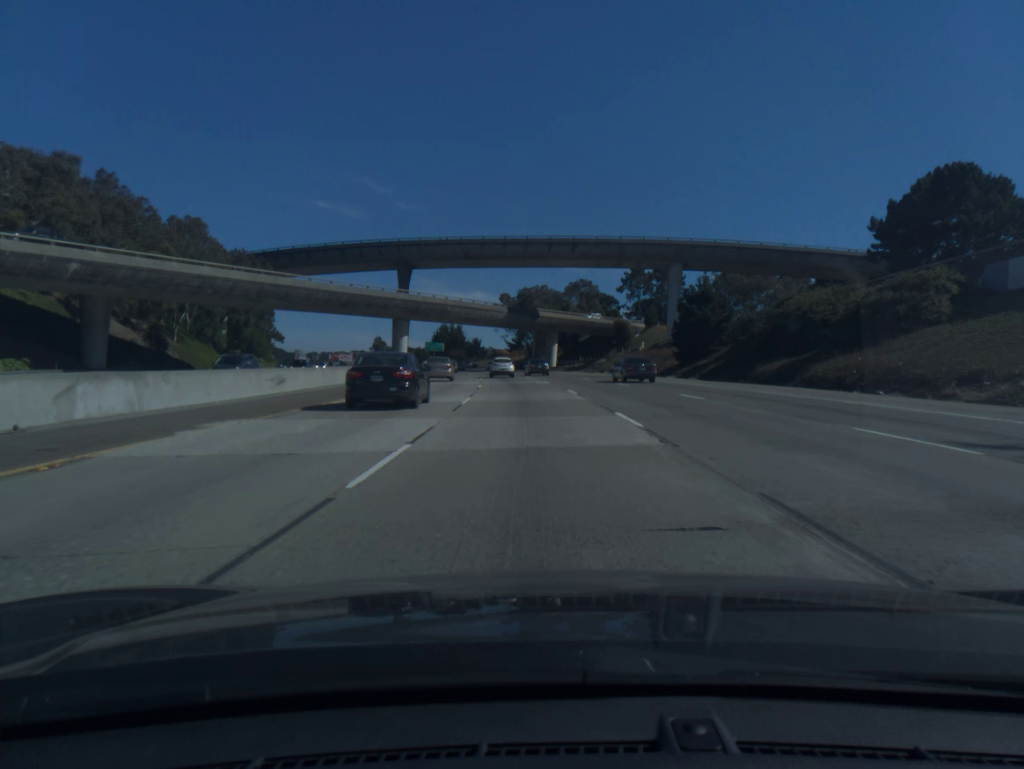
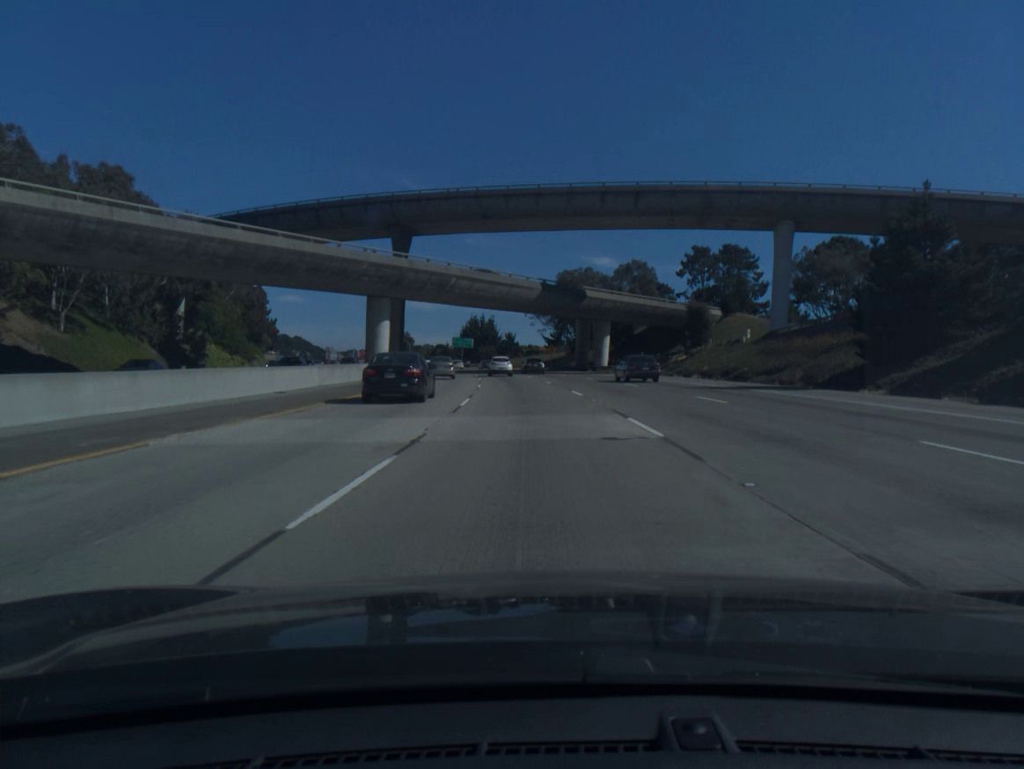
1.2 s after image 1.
(-0.8, +31.0) m; -3°
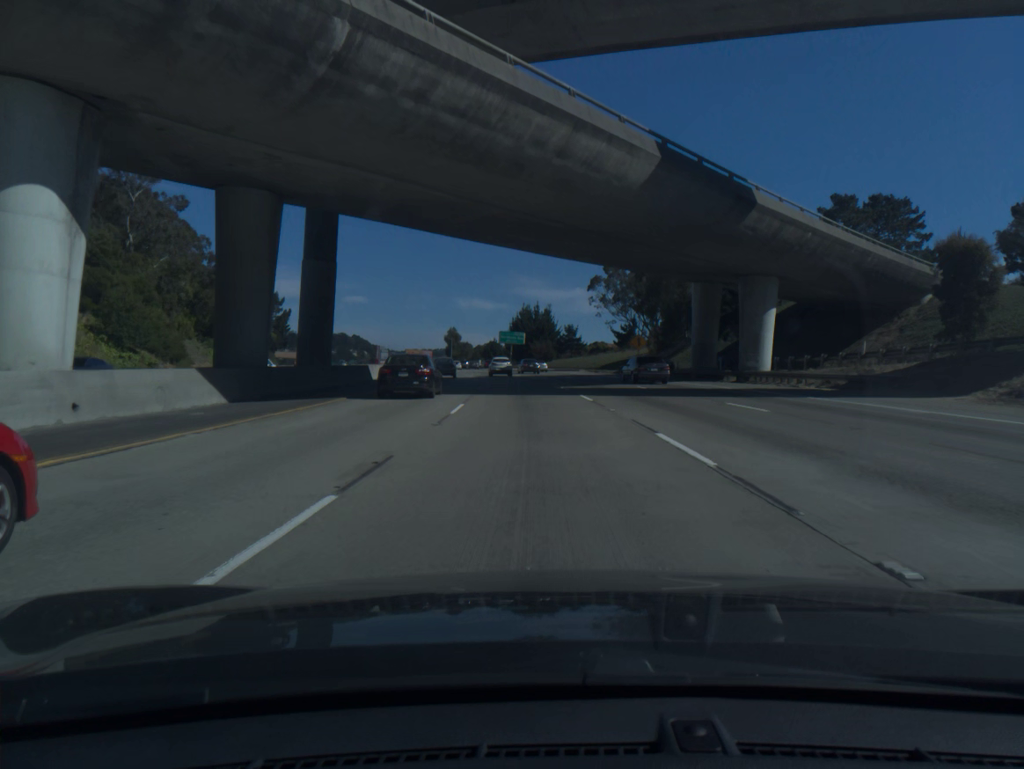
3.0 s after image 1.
(-1.8, +46.9) m; -4°
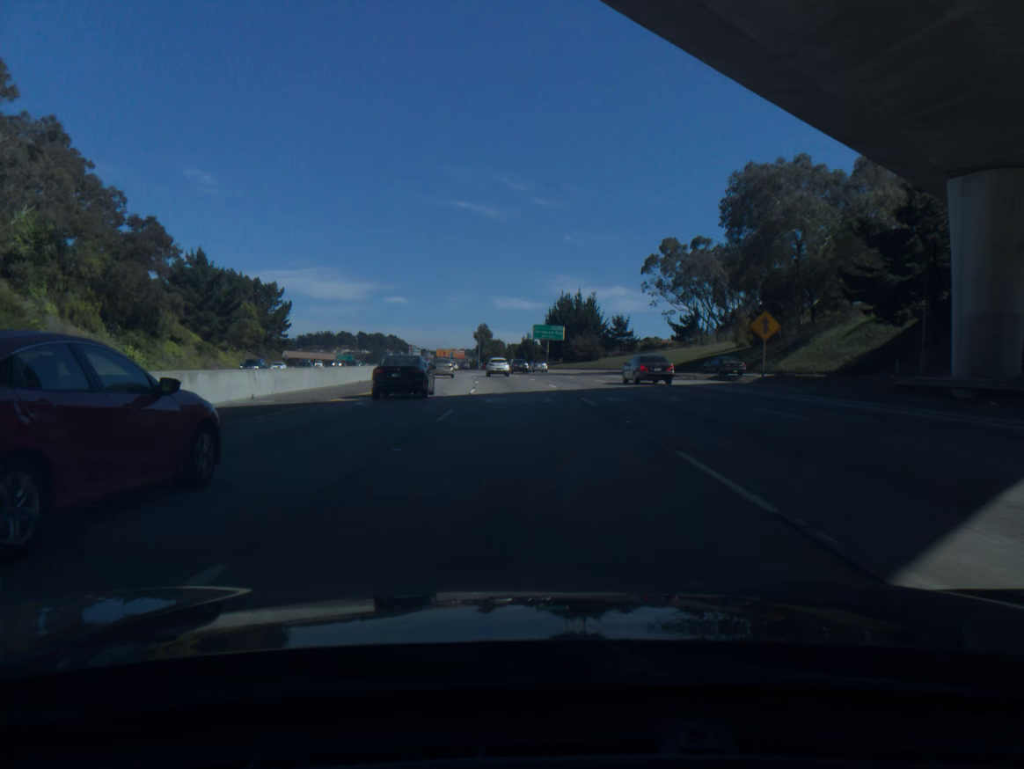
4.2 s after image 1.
(-0.7, +31.8) m; -3°
